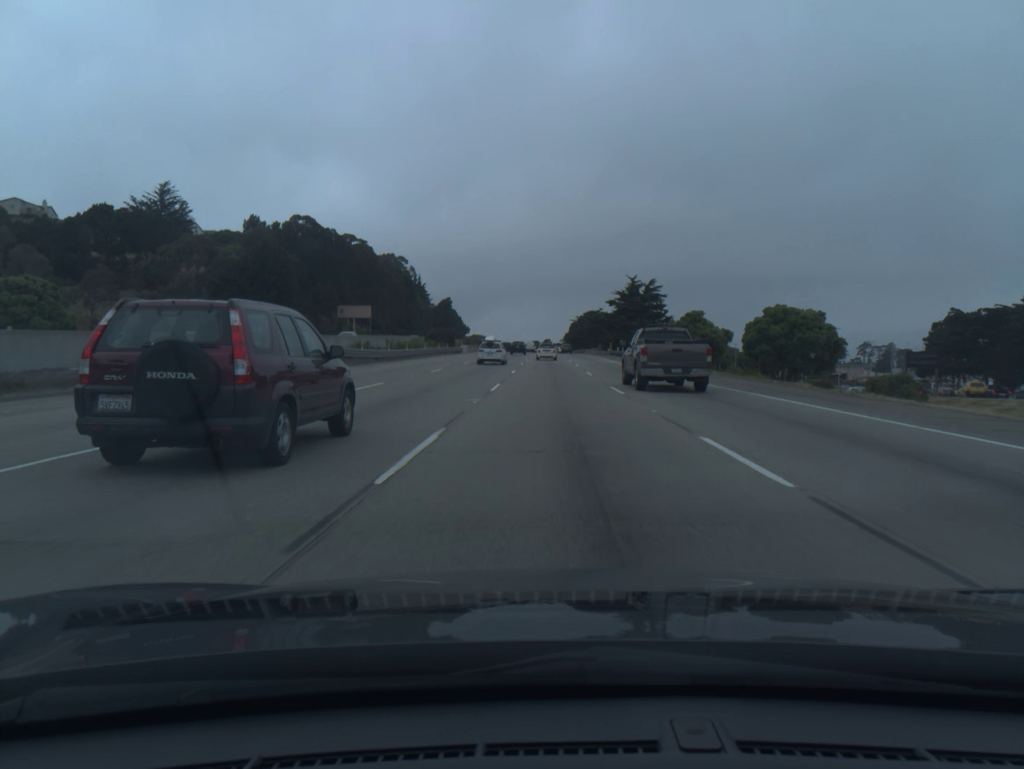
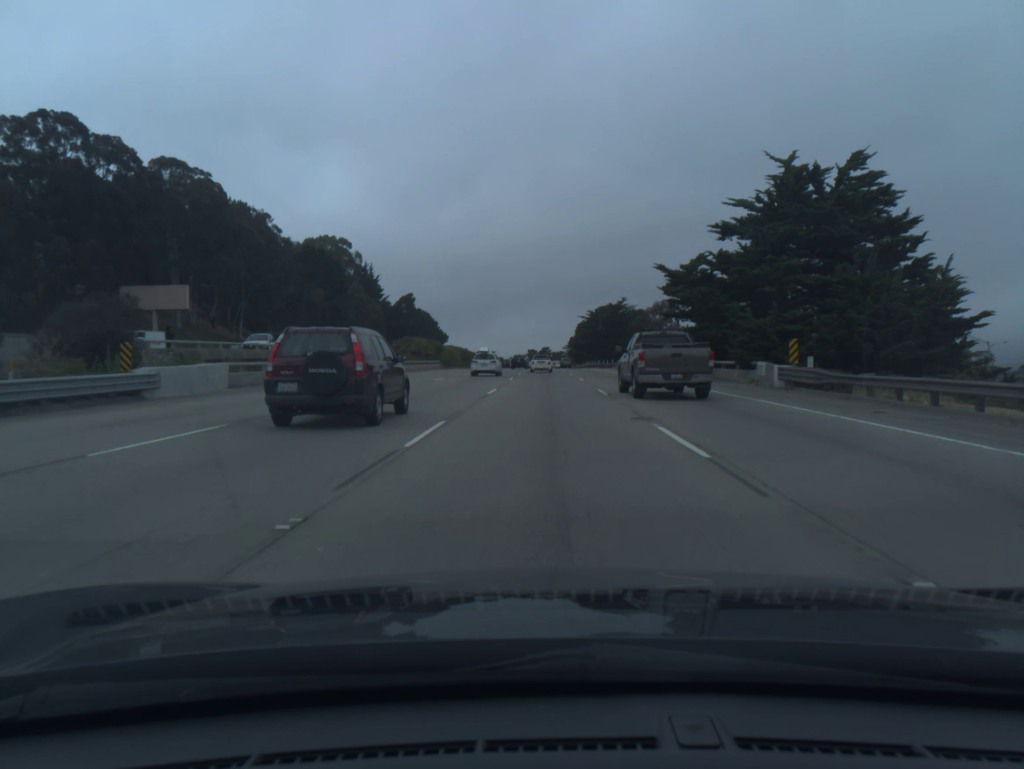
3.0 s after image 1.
(+0.5, +84.8) m; 0°
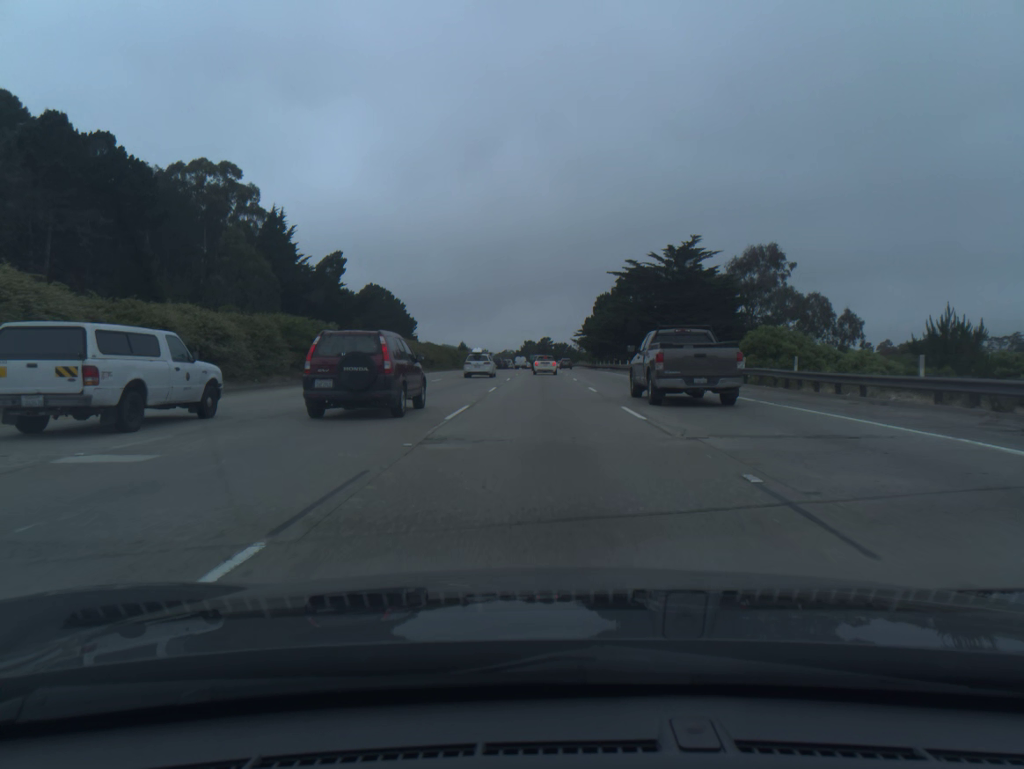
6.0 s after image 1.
(+0.1, +82.6) m; 0°
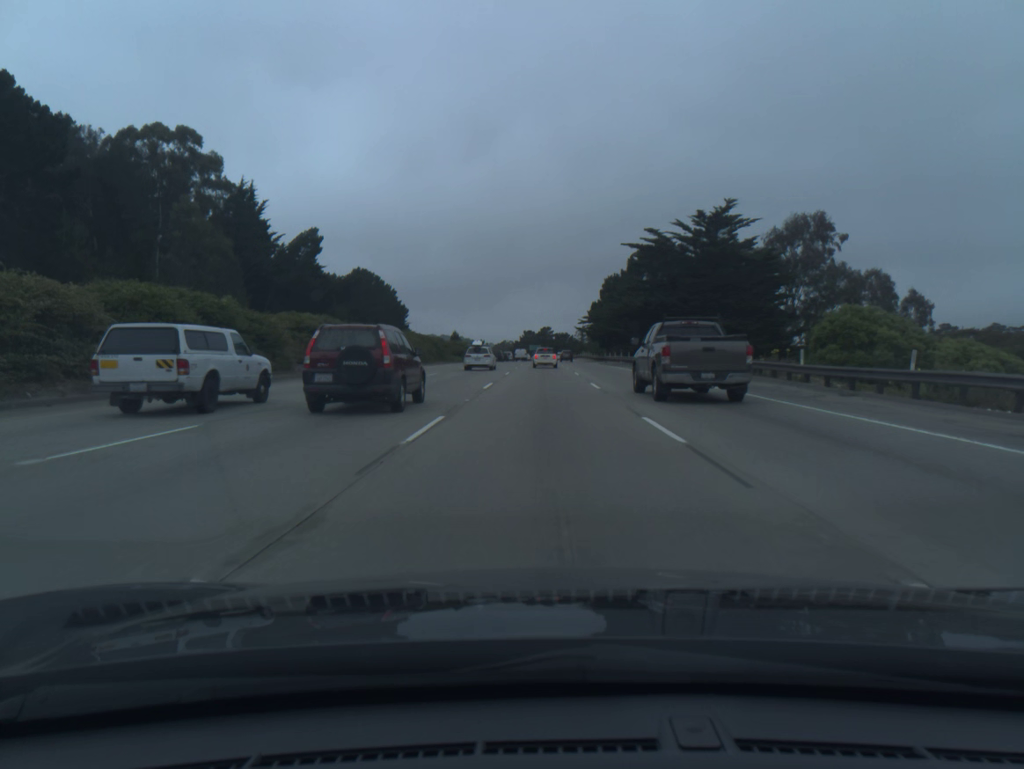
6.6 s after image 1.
(0.0, +16.3) m; 0°
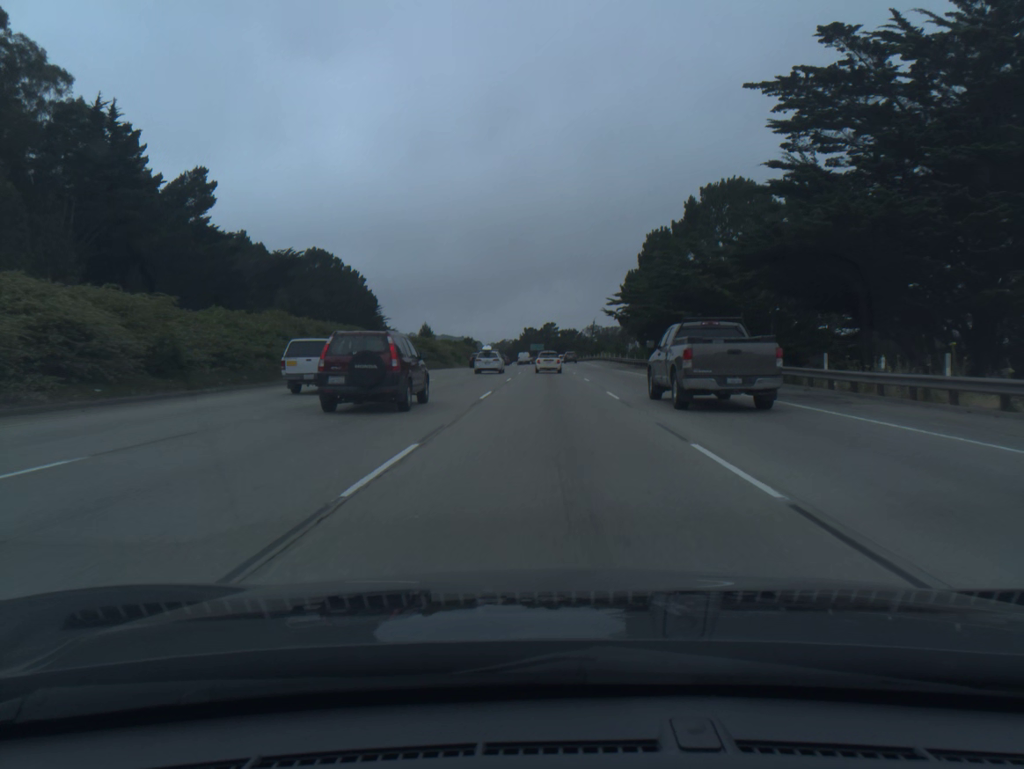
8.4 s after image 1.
(-0.2, +47.4) m; 0°
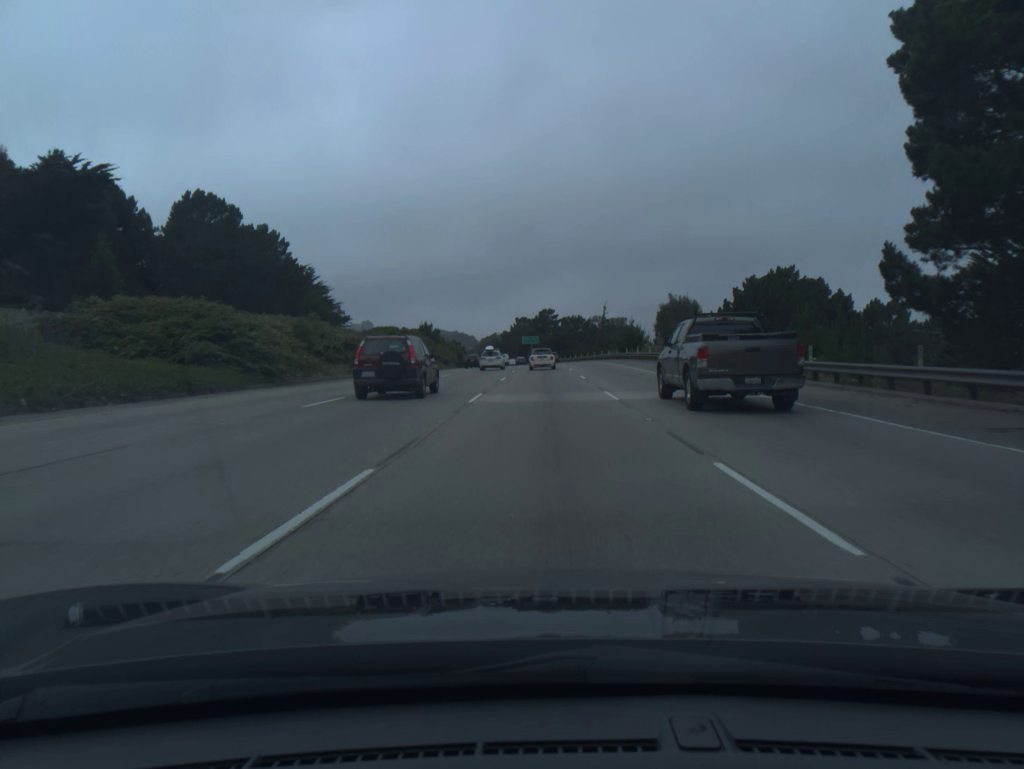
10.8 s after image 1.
(+0.3, +60.2) m; 0°
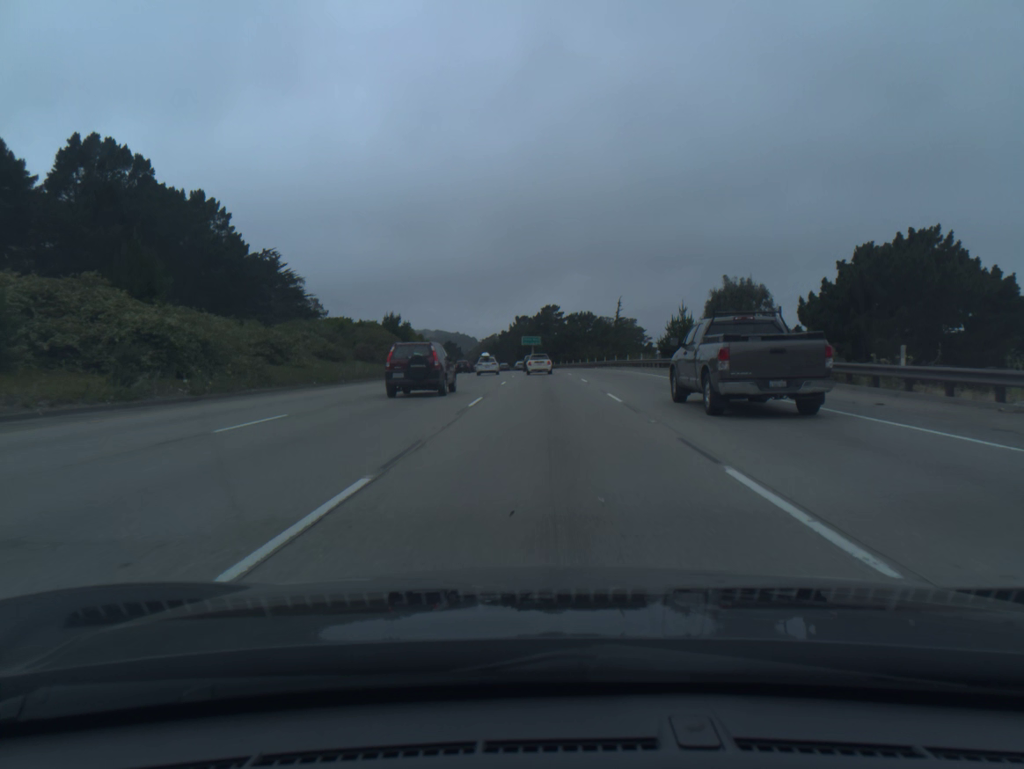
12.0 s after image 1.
(0.0, +29.6) m; 0°
